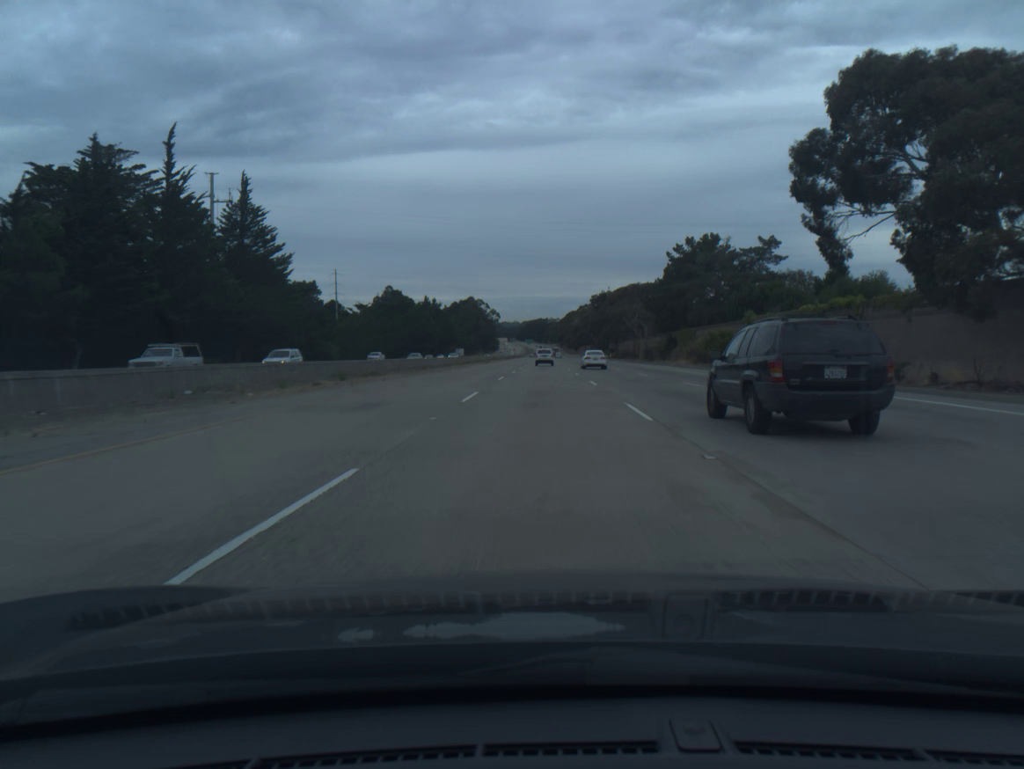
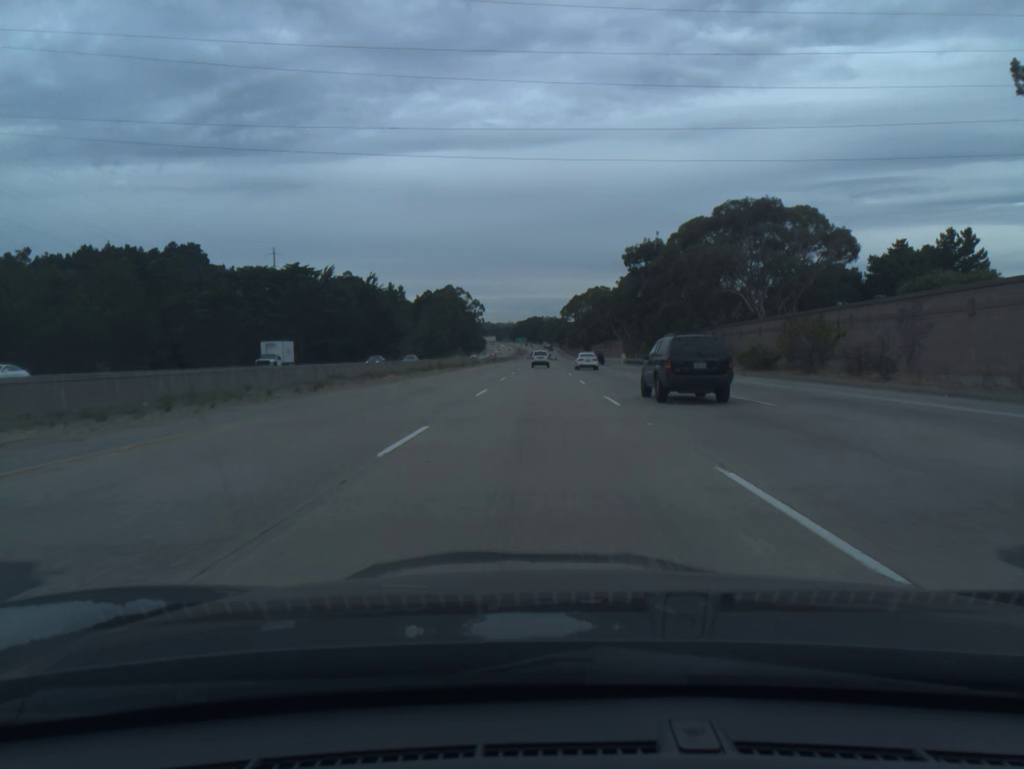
(+0.3, +97.1) m; 0°
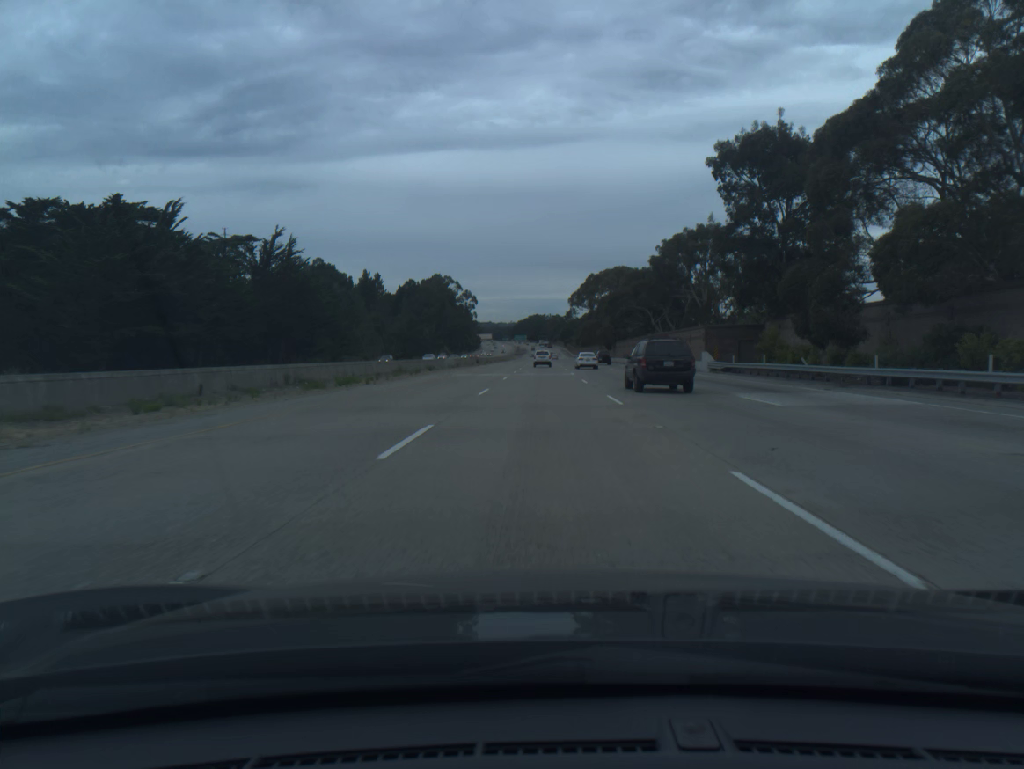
(-0.1, +58.8) m; 0°
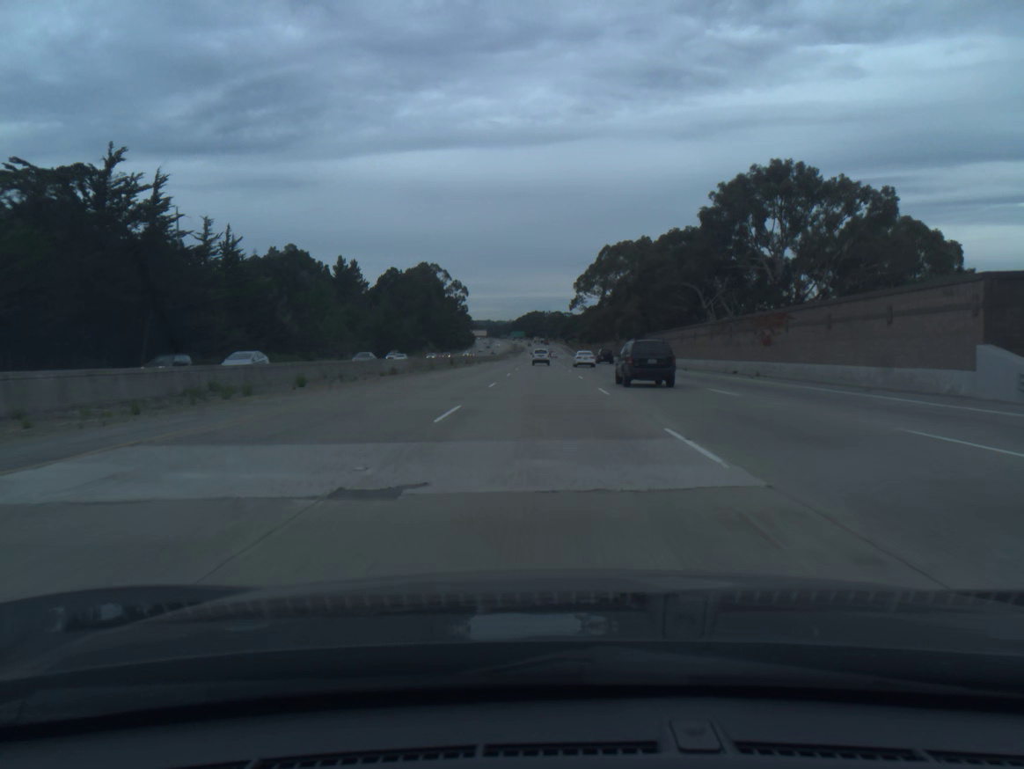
(0.0, +39.4) m; 0°
